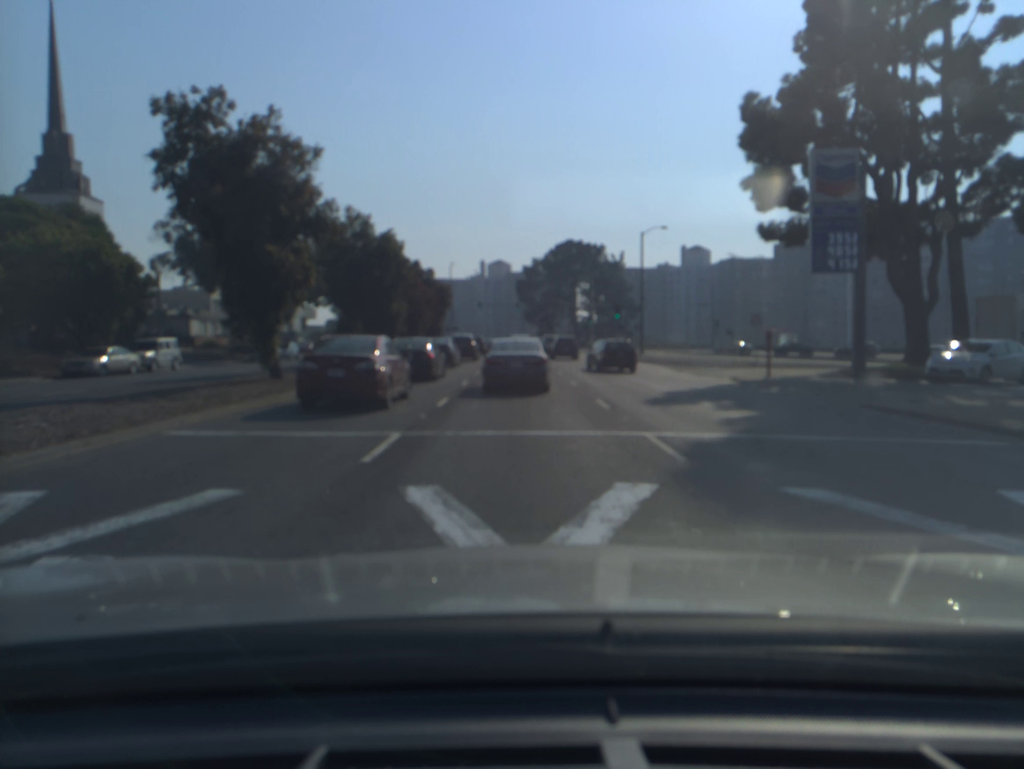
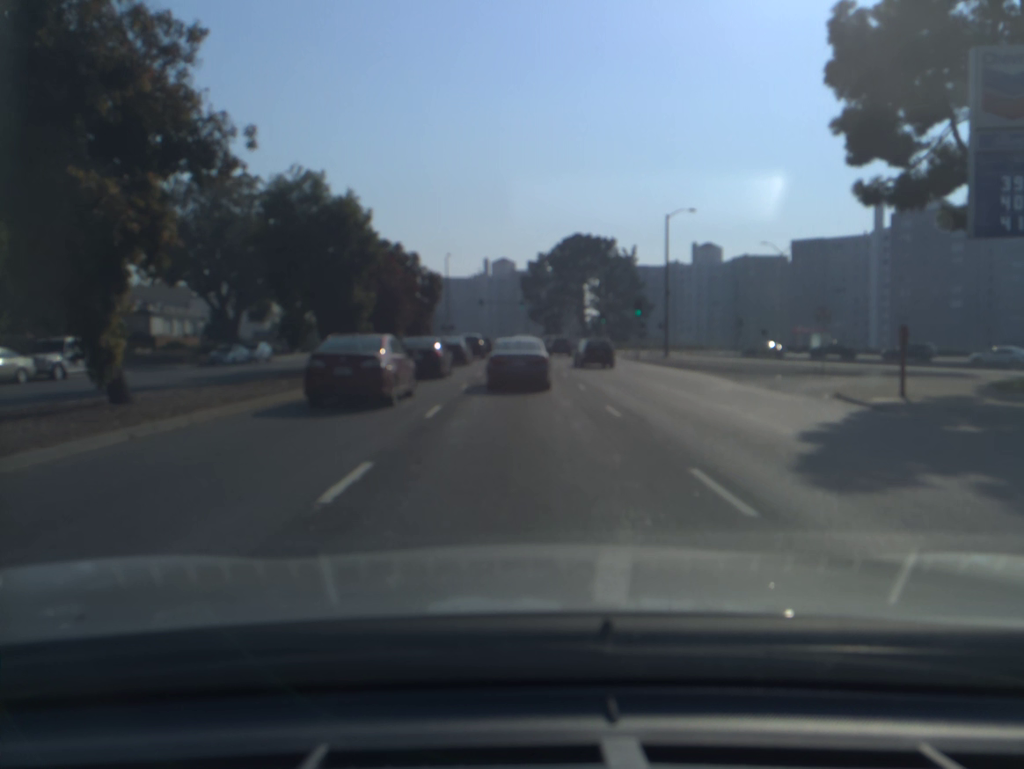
(0.0, +9.7) m; 0°
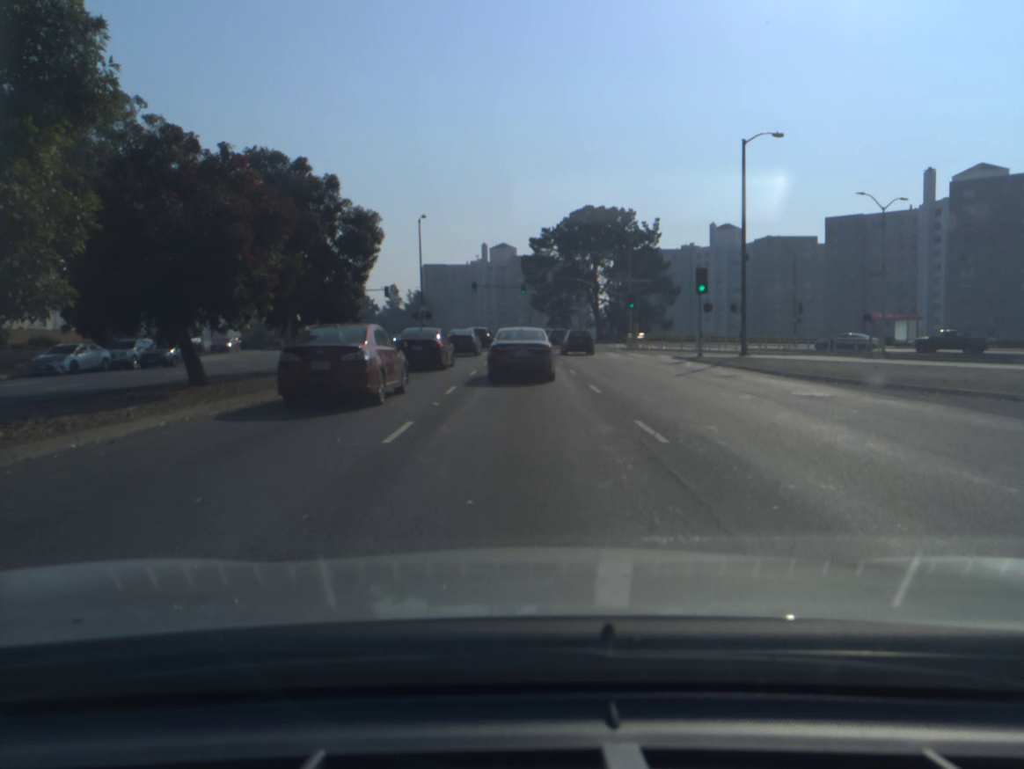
(0.0, +19.9) m; 0°
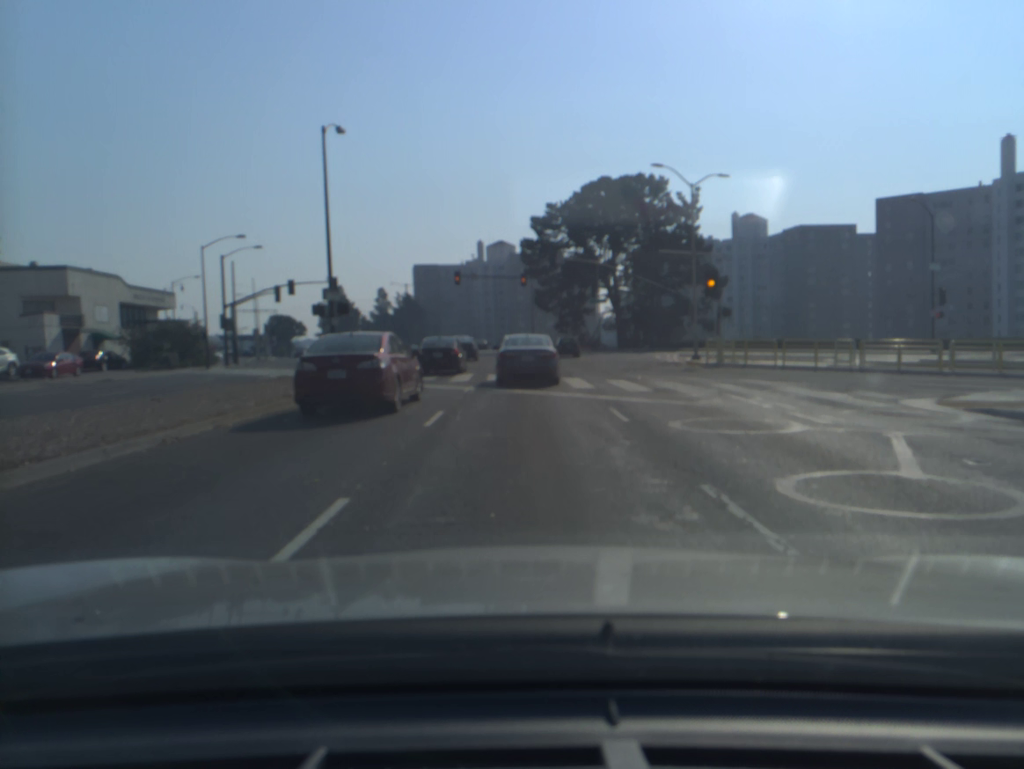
(0.0, +27.1) m; 0°
